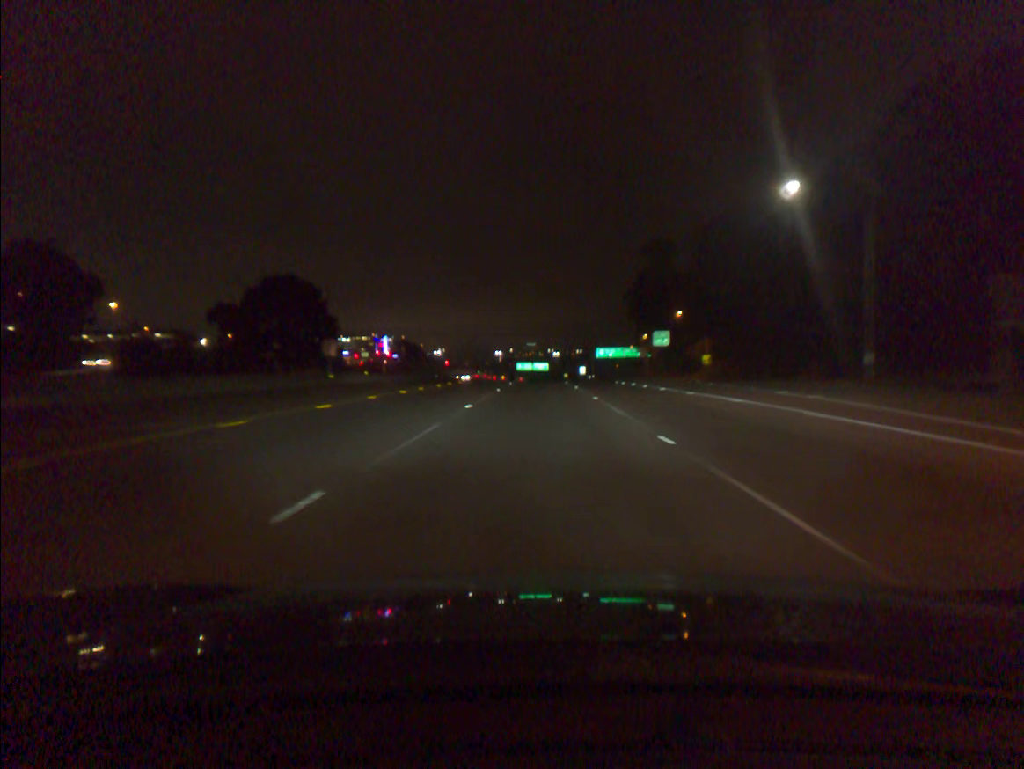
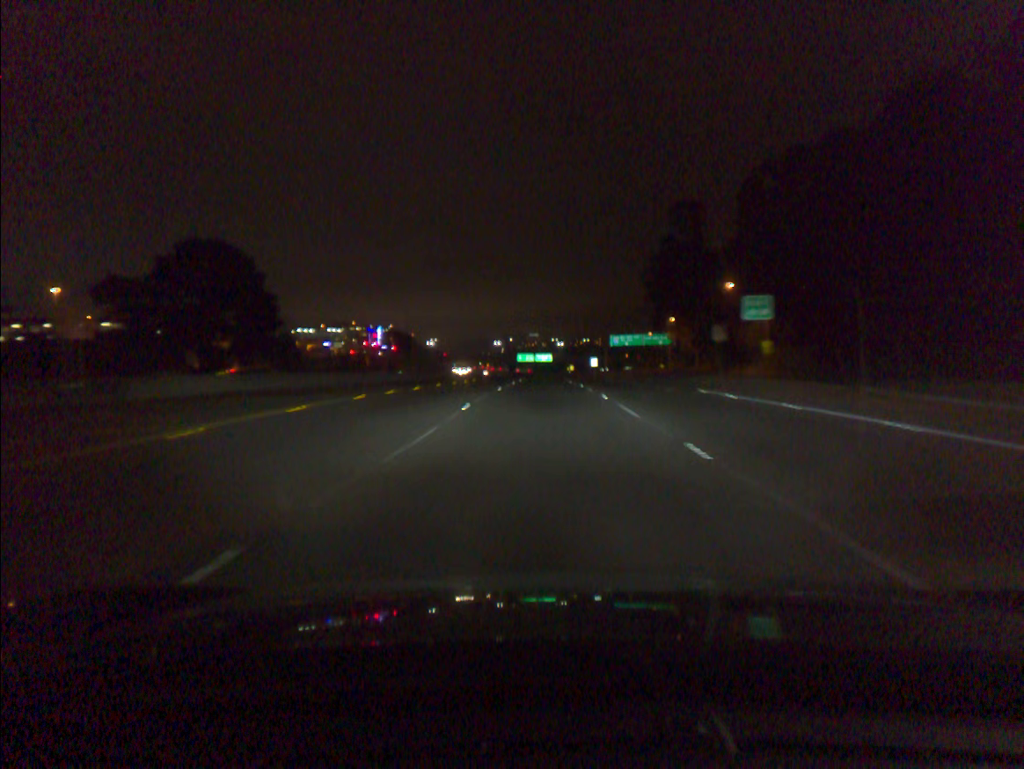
(-0.1, +31.5) m; 0°
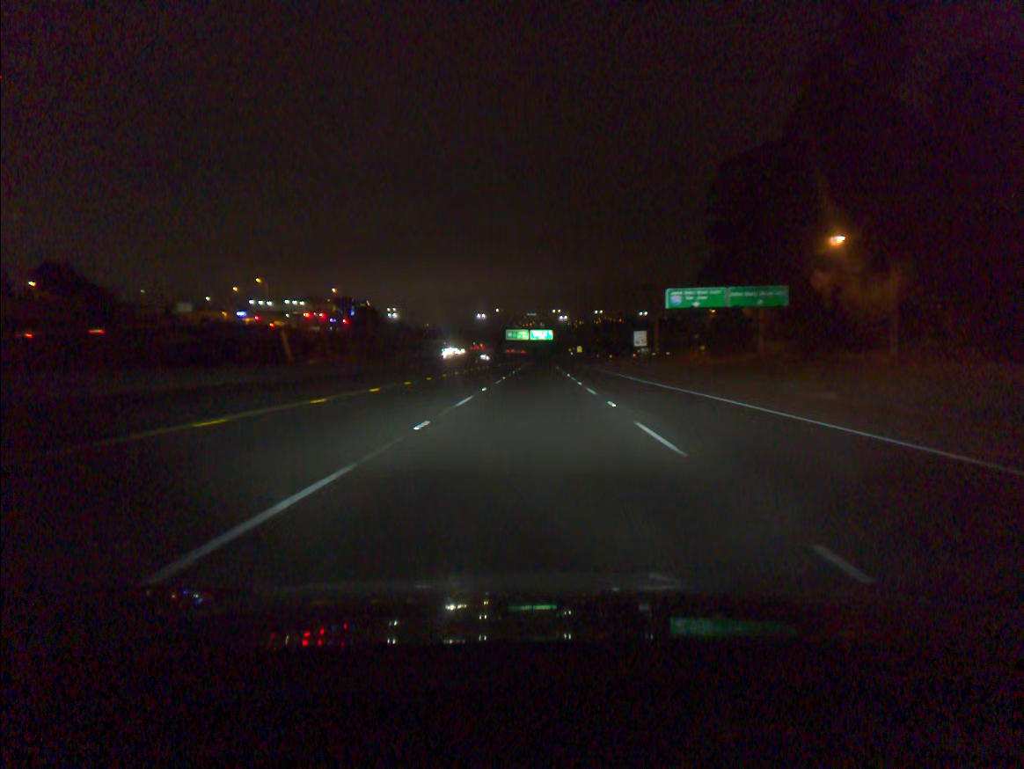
(+0.3, +79.1) m; 0°
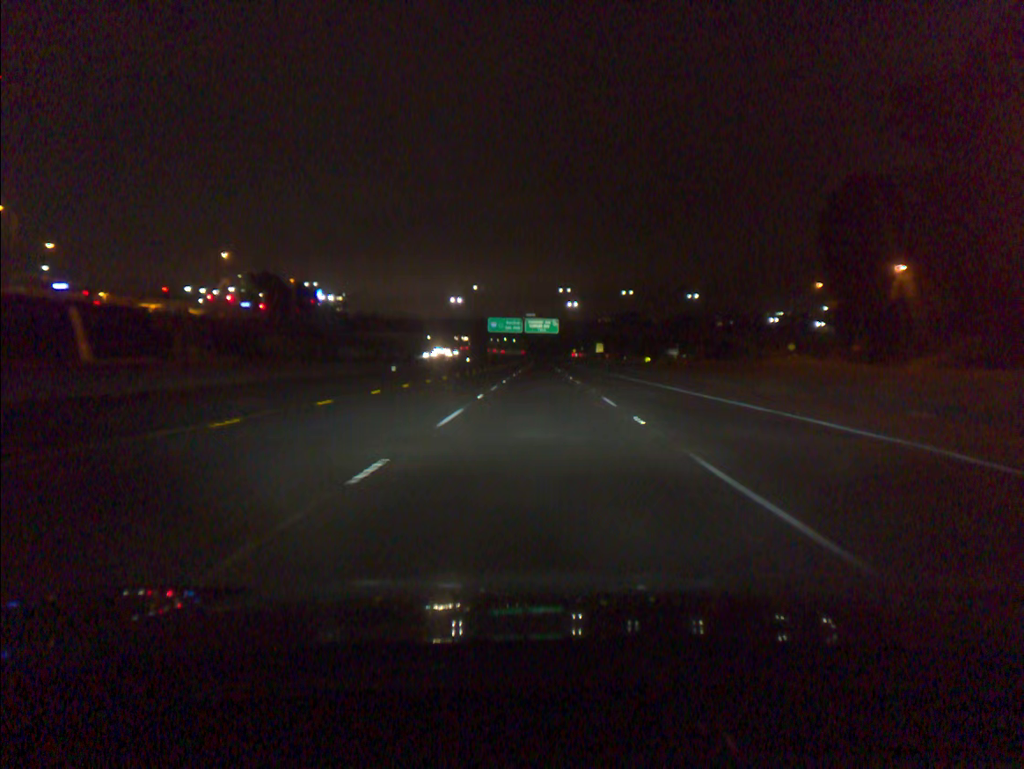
(-0.2, +78.9) m; 0°
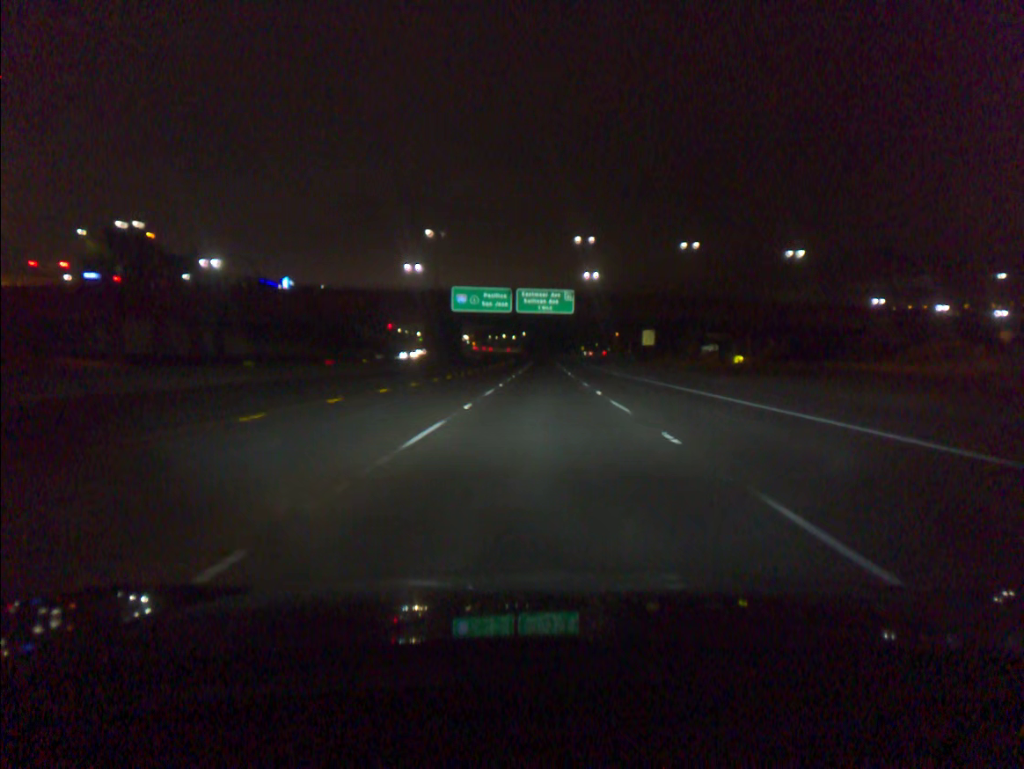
(0.0, +64.7) m; 0°
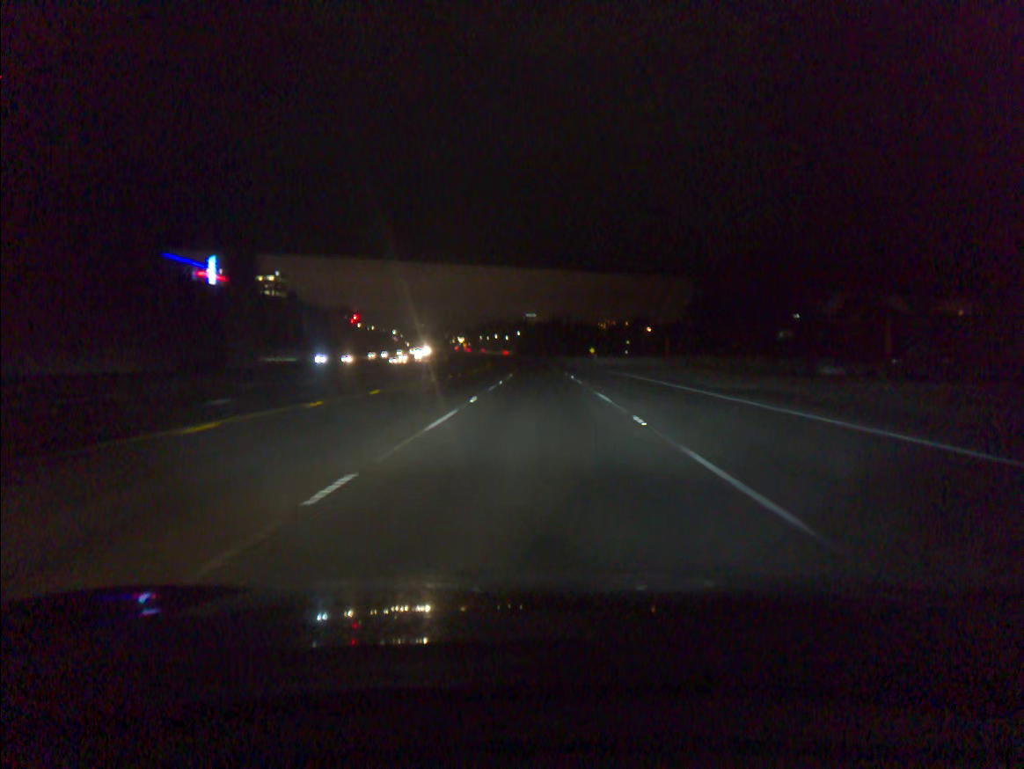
(+0.2, +84.0) m; 0°
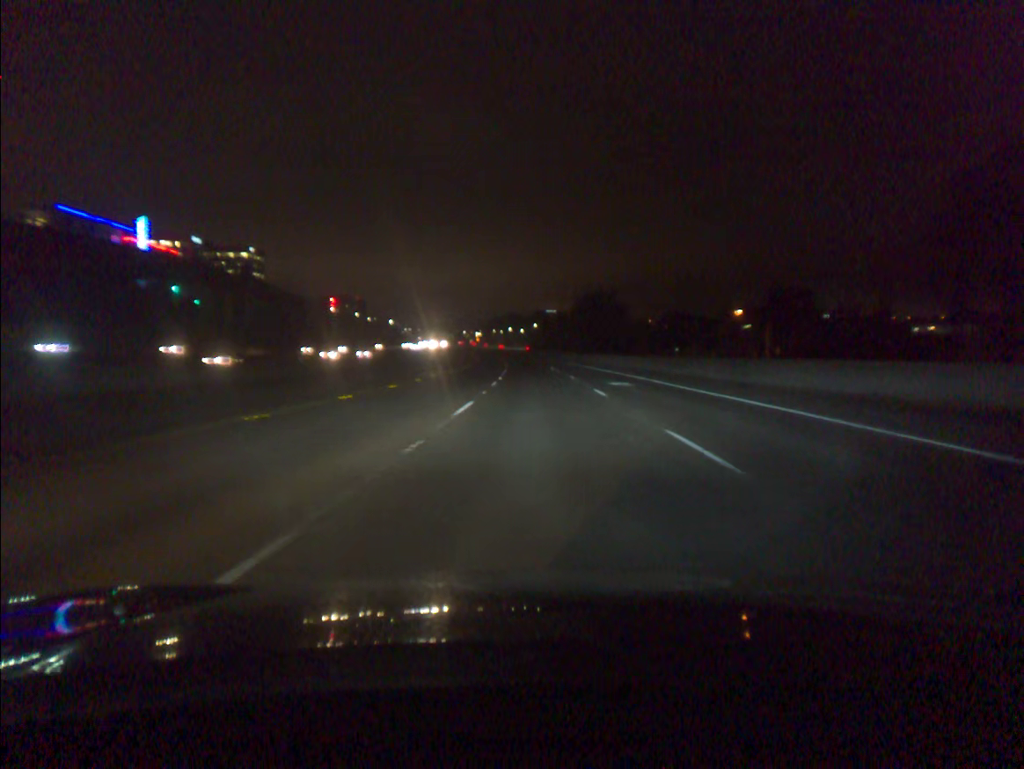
(-0.5, +69.5) m; -1°
